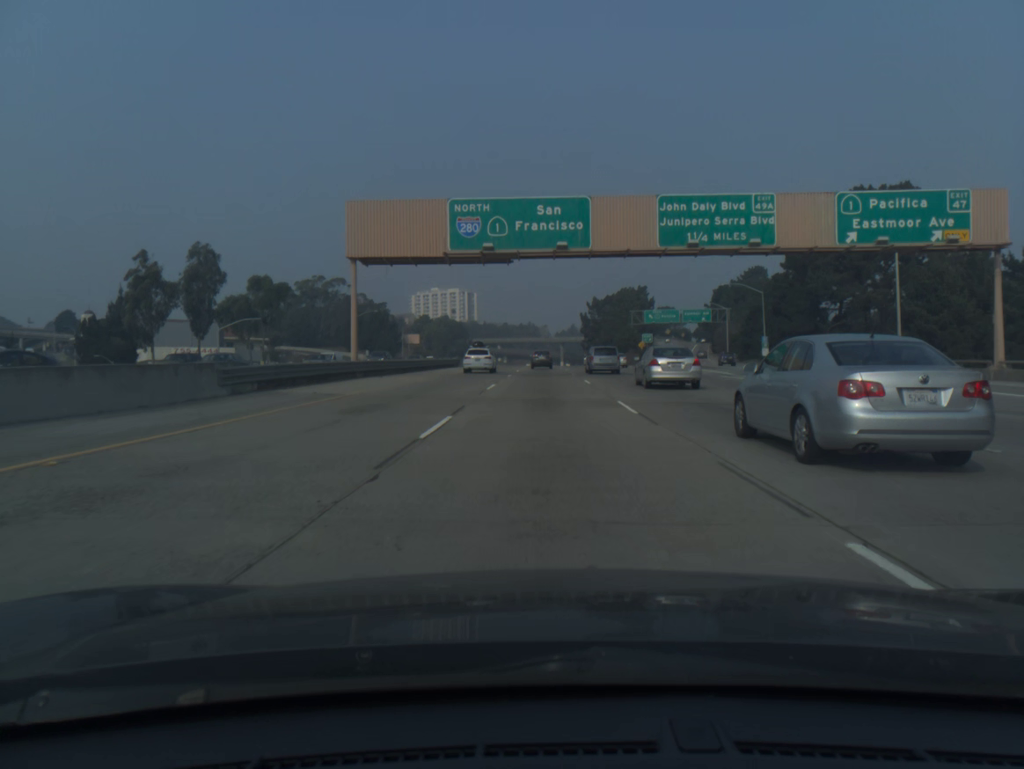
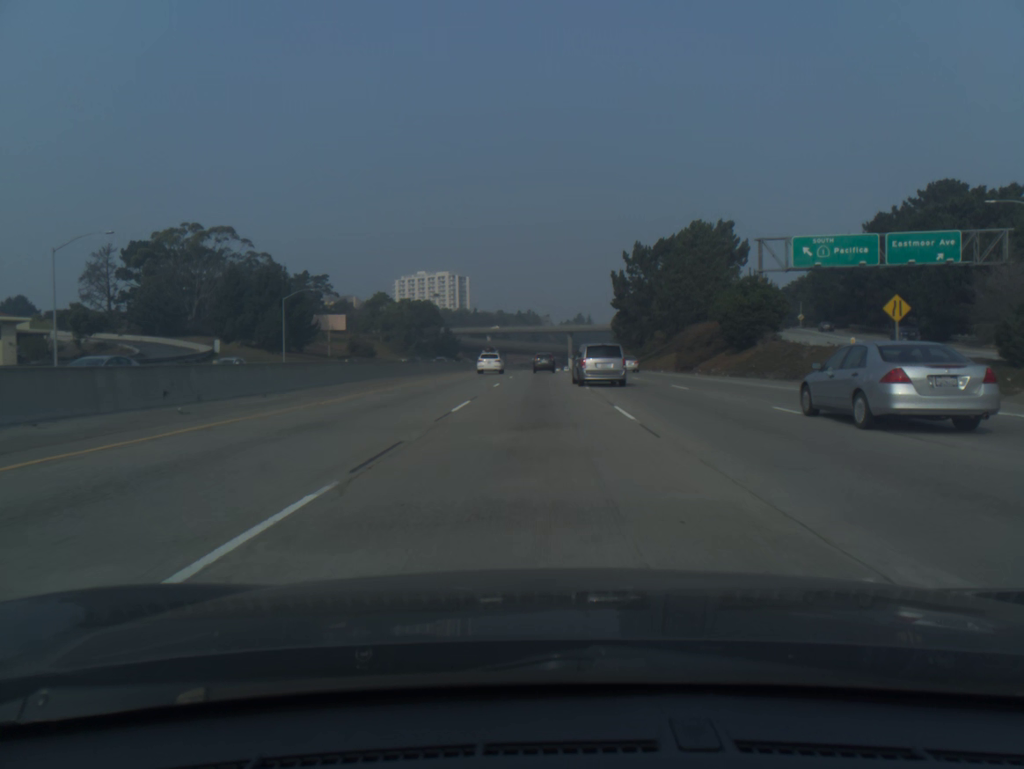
(+0.3, +90.9) m; 0°
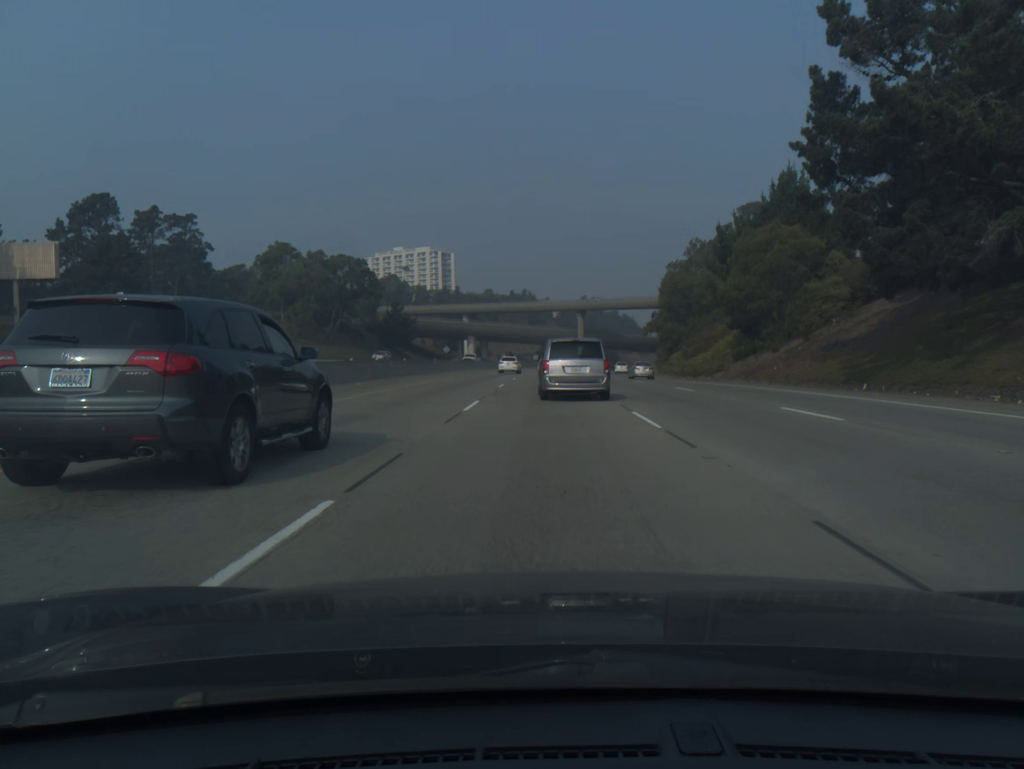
(+0.1, +87.7) m; 0°
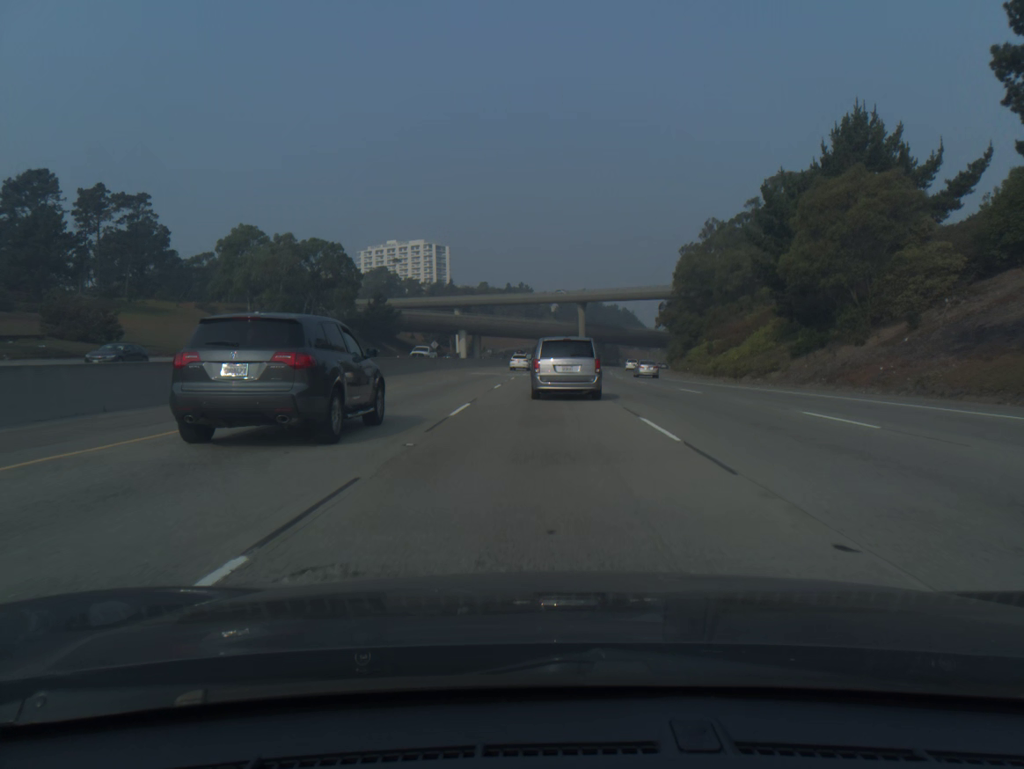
(0.0, +16.4) m; 0°
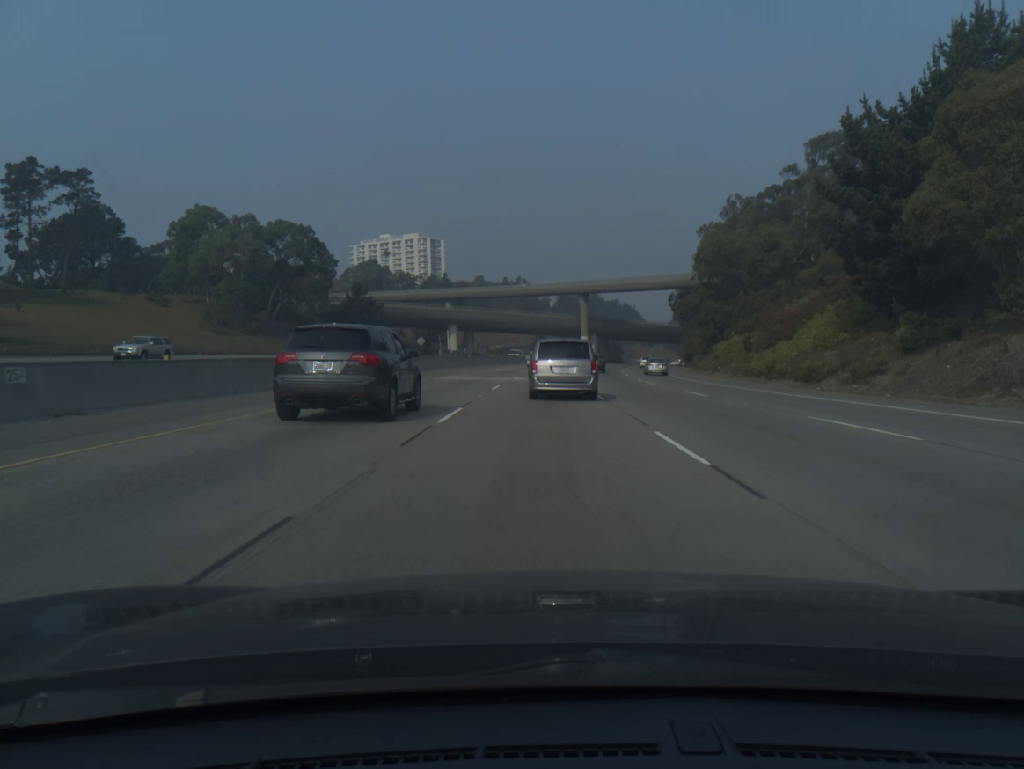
(0.0, +16.0) m; 0°
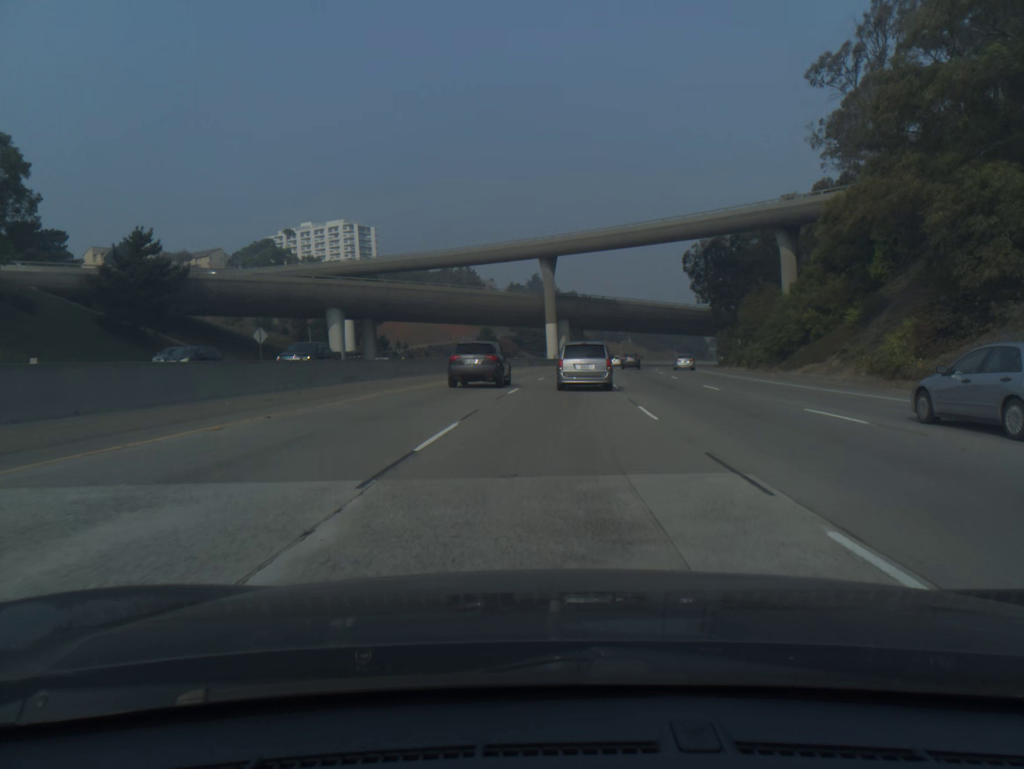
(+1.0, +62.2) m; +3°
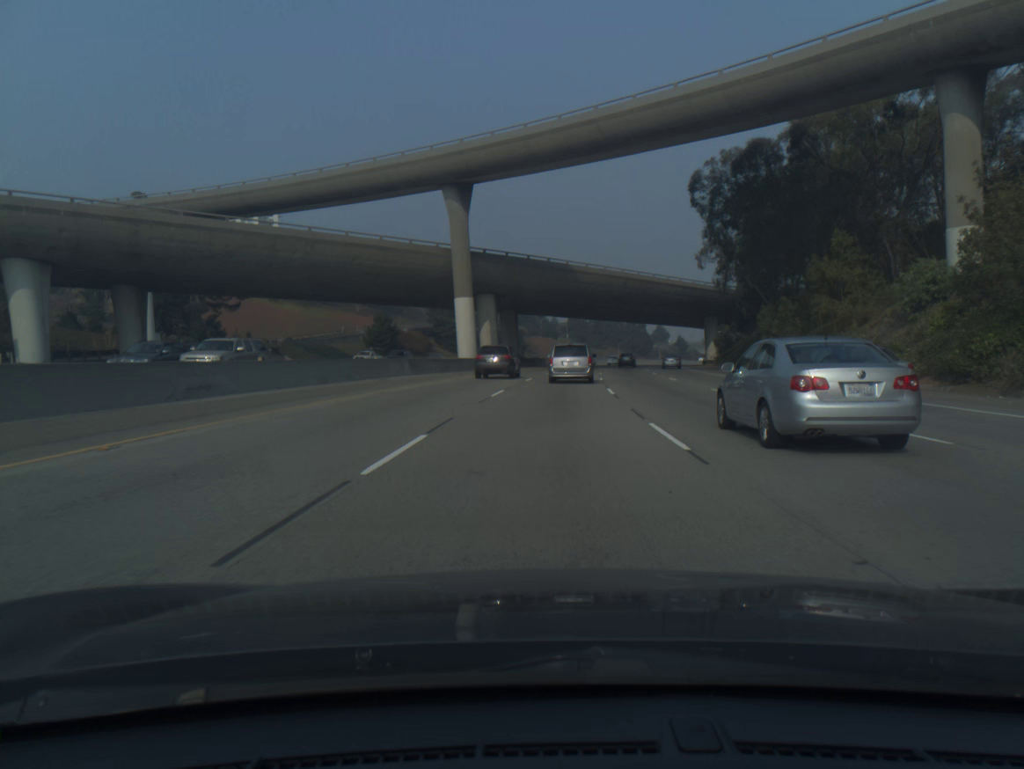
(+2.0, +45.8) m; +5°
